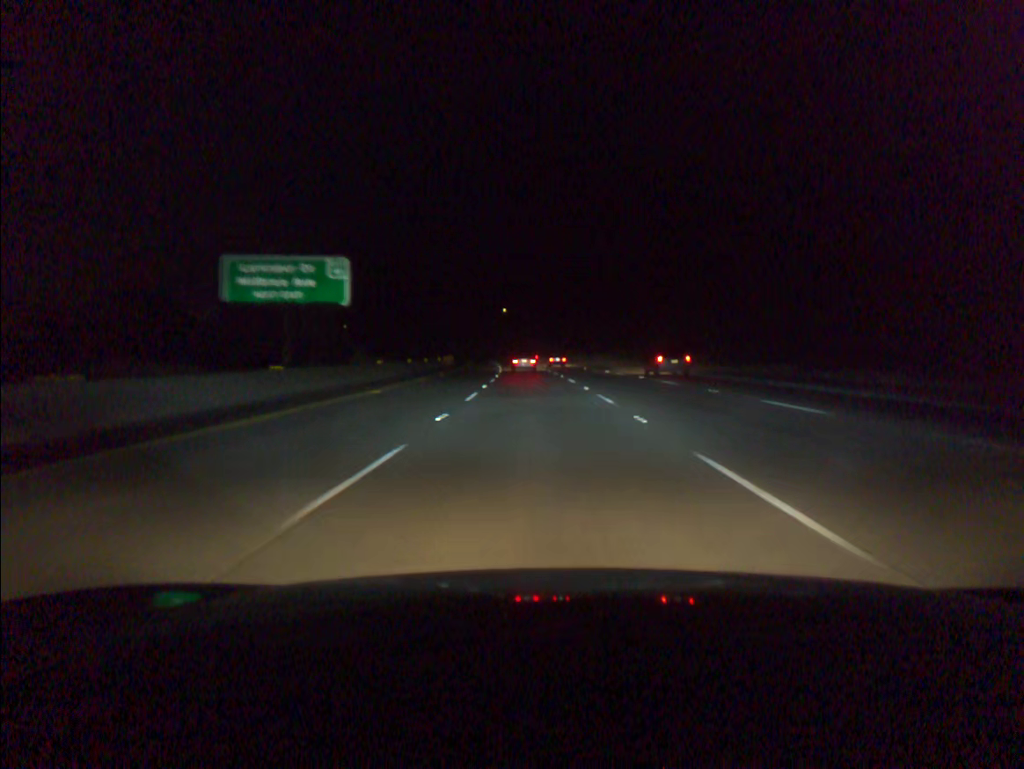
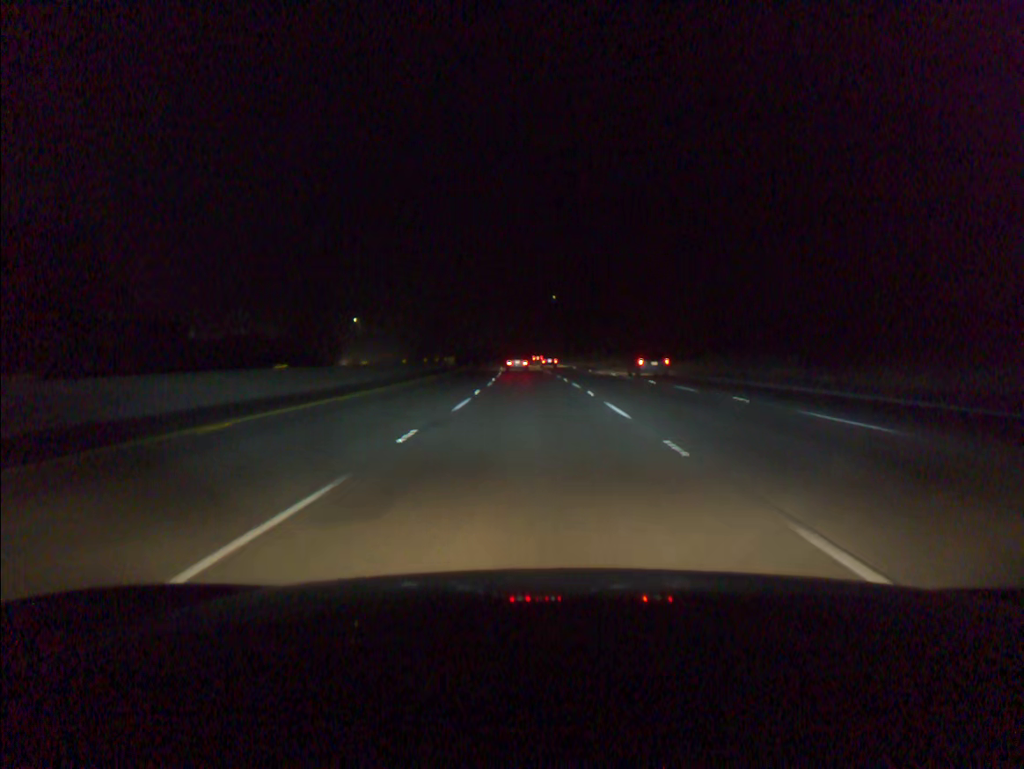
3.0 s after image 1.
(-2.8, +91.0) m; -4°
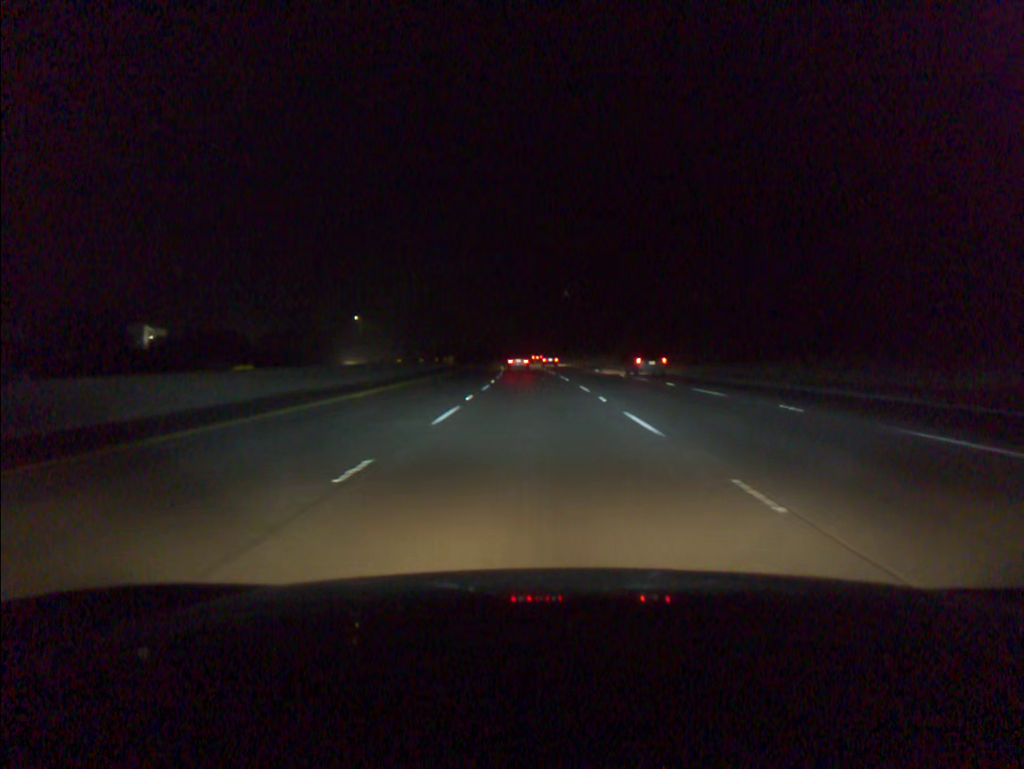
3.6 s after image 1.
(-0.1, +18.4) m; -1°
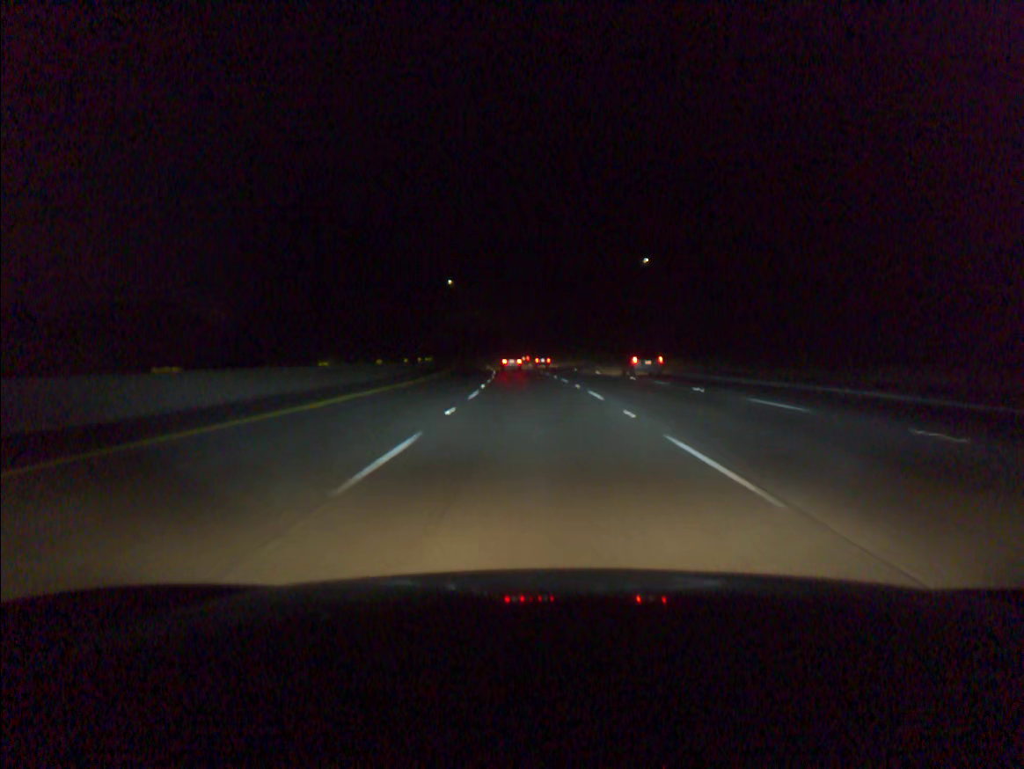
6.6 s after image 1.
(-2.9, +93.0) m; -4°
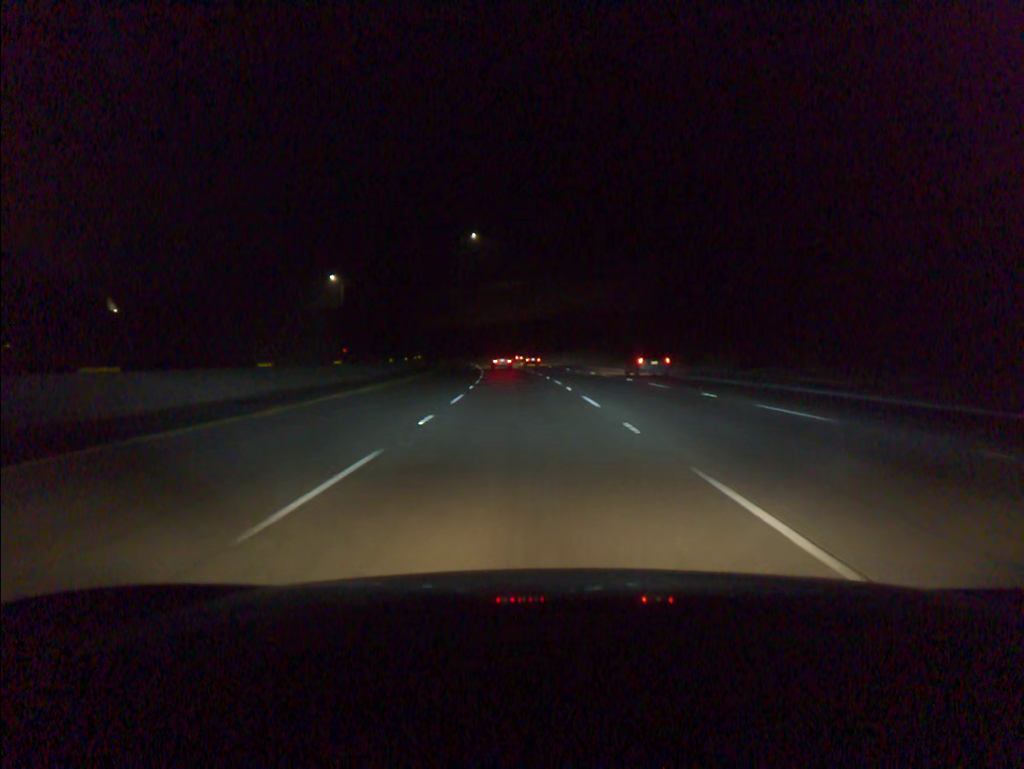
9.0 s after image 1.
(-2.7, +75.1) m; -4°
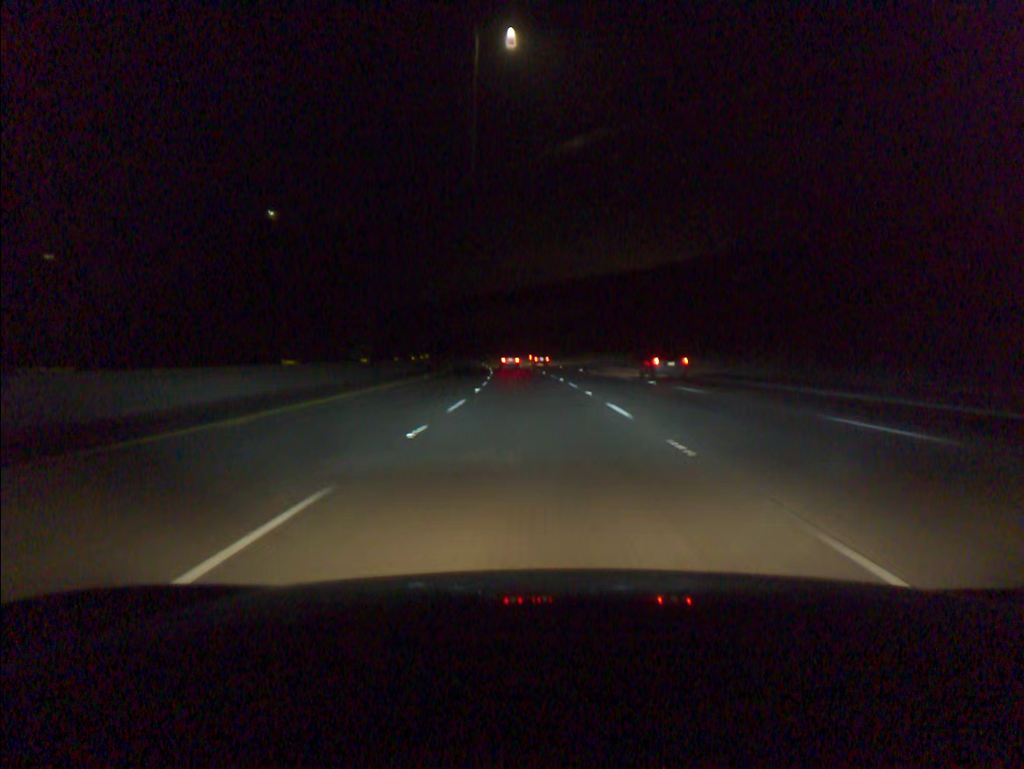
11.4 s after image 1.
(-3.9, +75.4) m; -6°
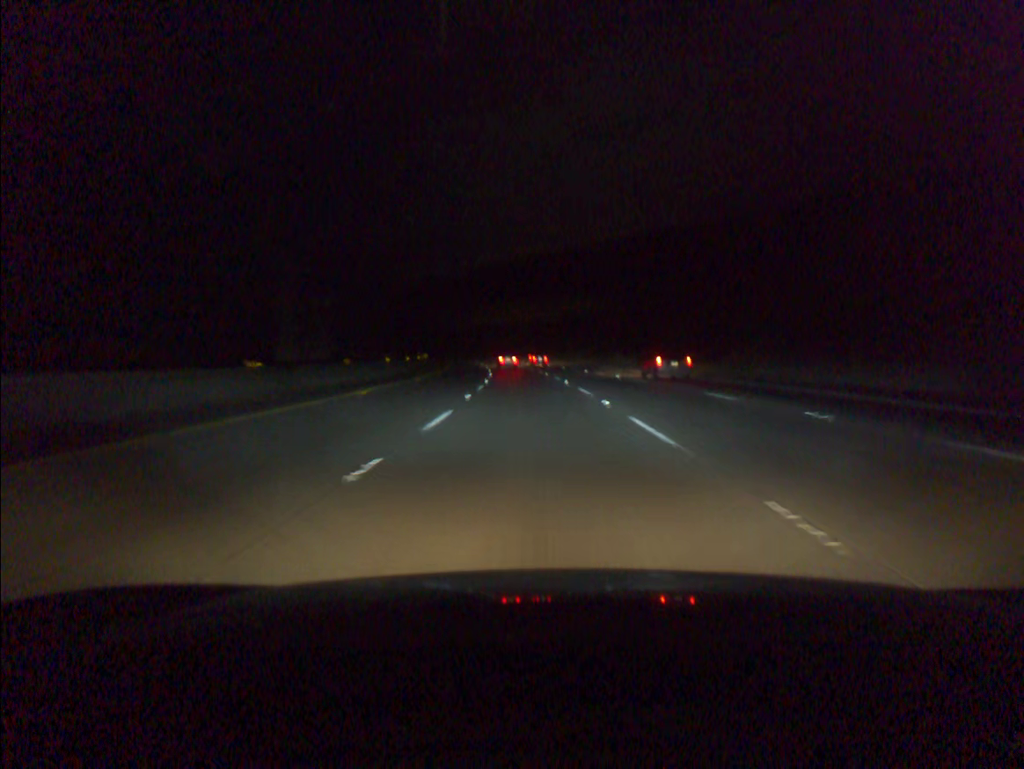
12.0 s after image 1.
(-0.2, +19.0) m; -1°
